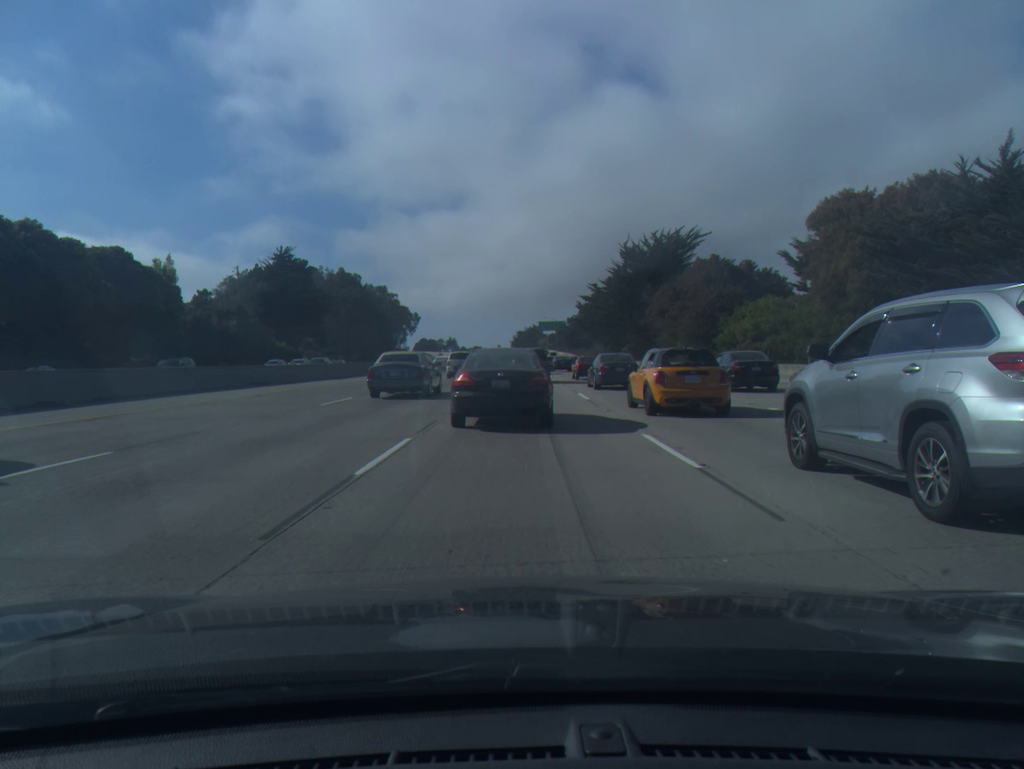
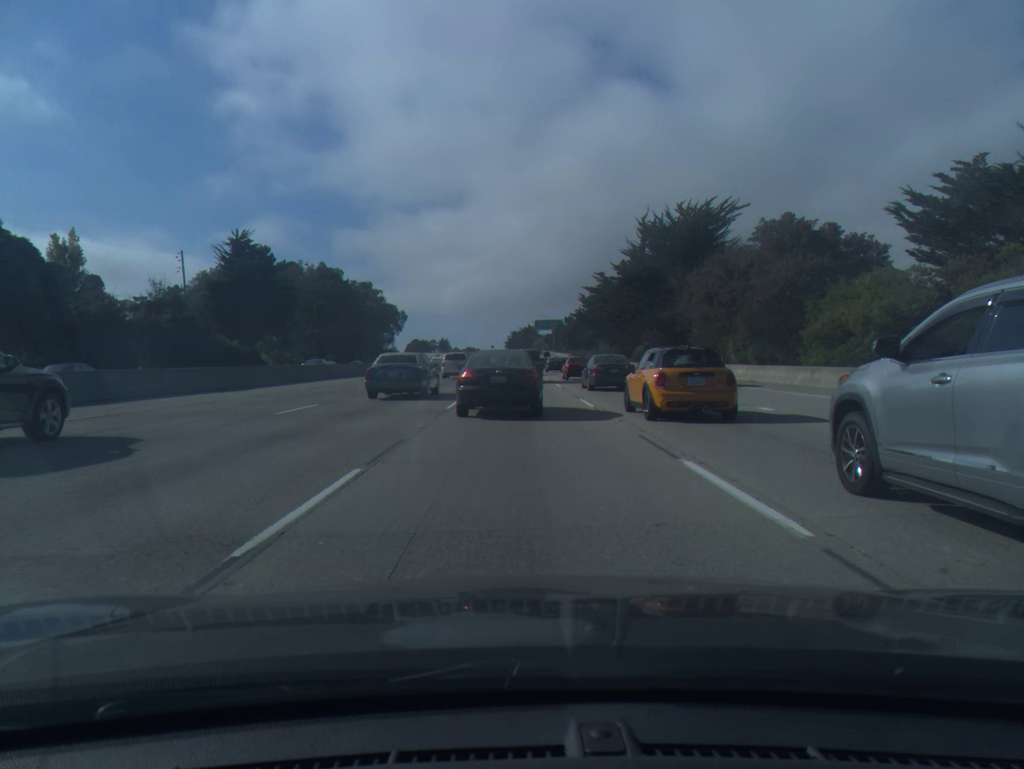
(0.0, +18.0) m; 0°
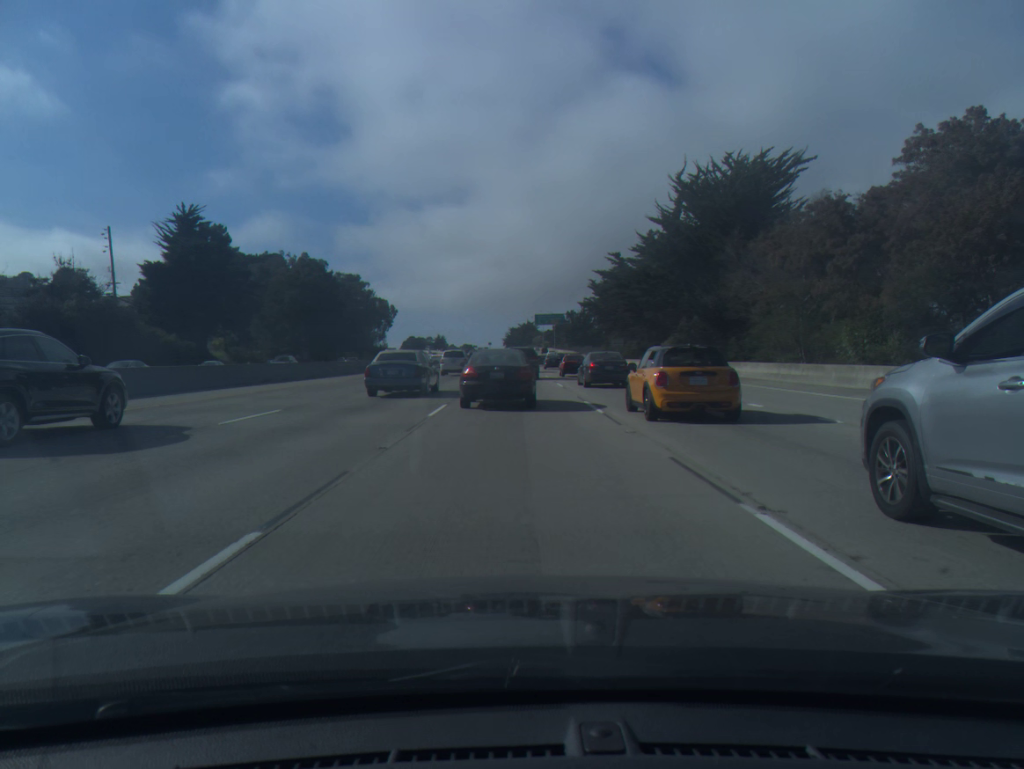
(0.0, +17.6) m; 0°
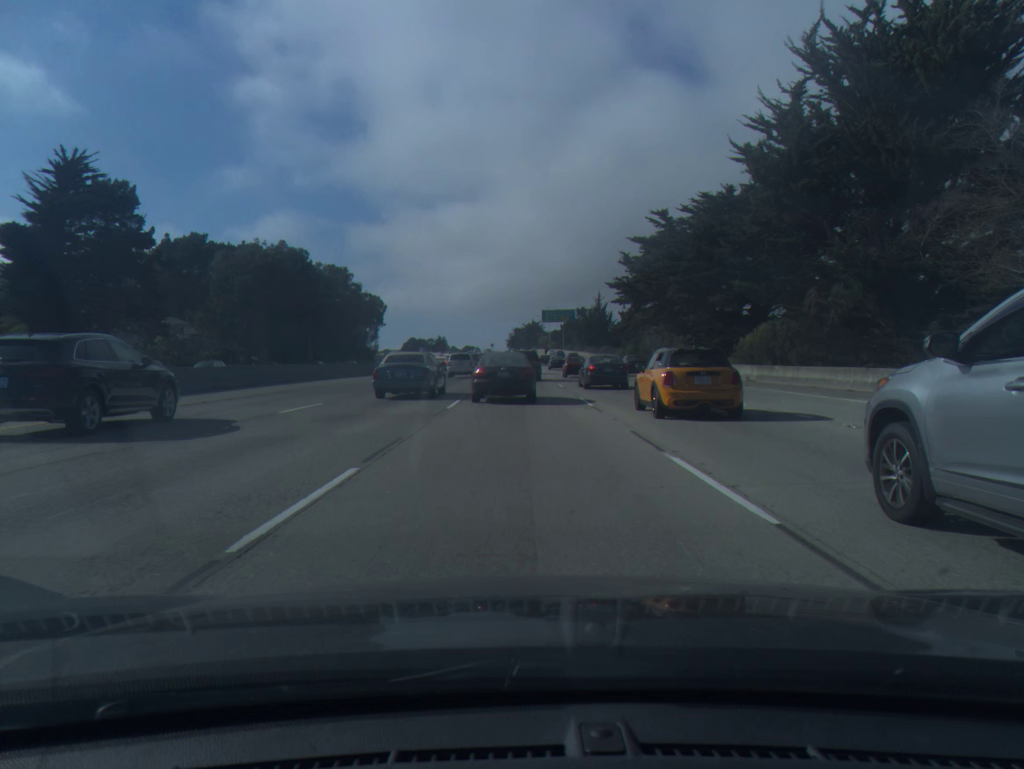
(0.0, +25.8) m; 0°
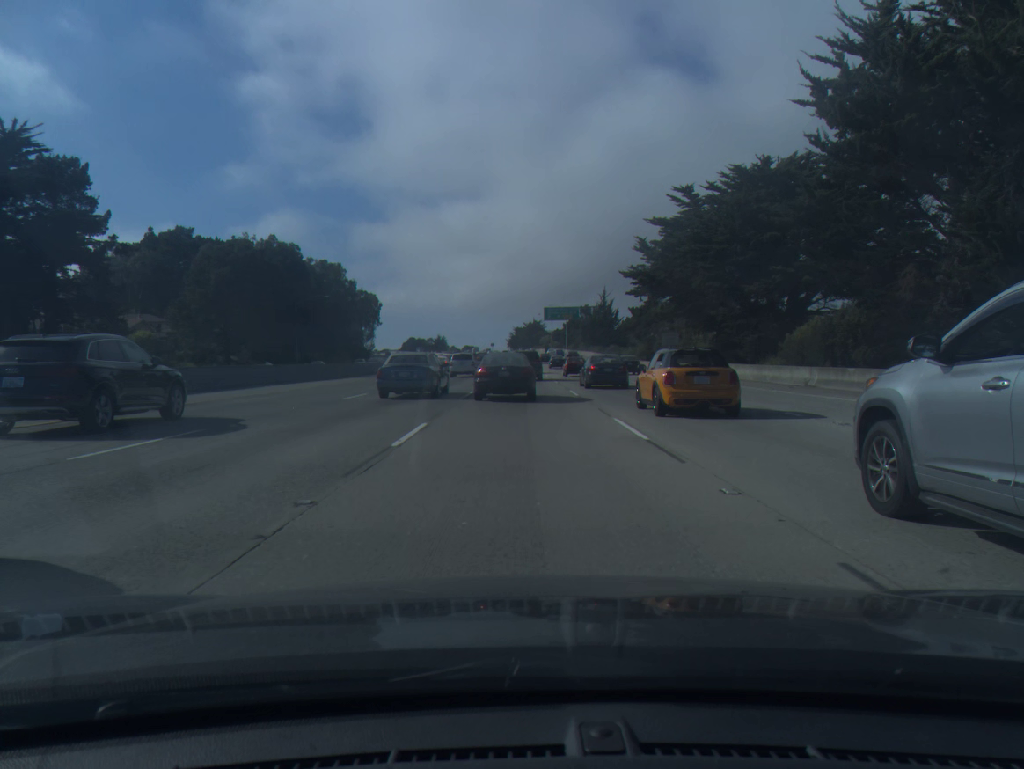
(0.0, +8.5) m; 0°
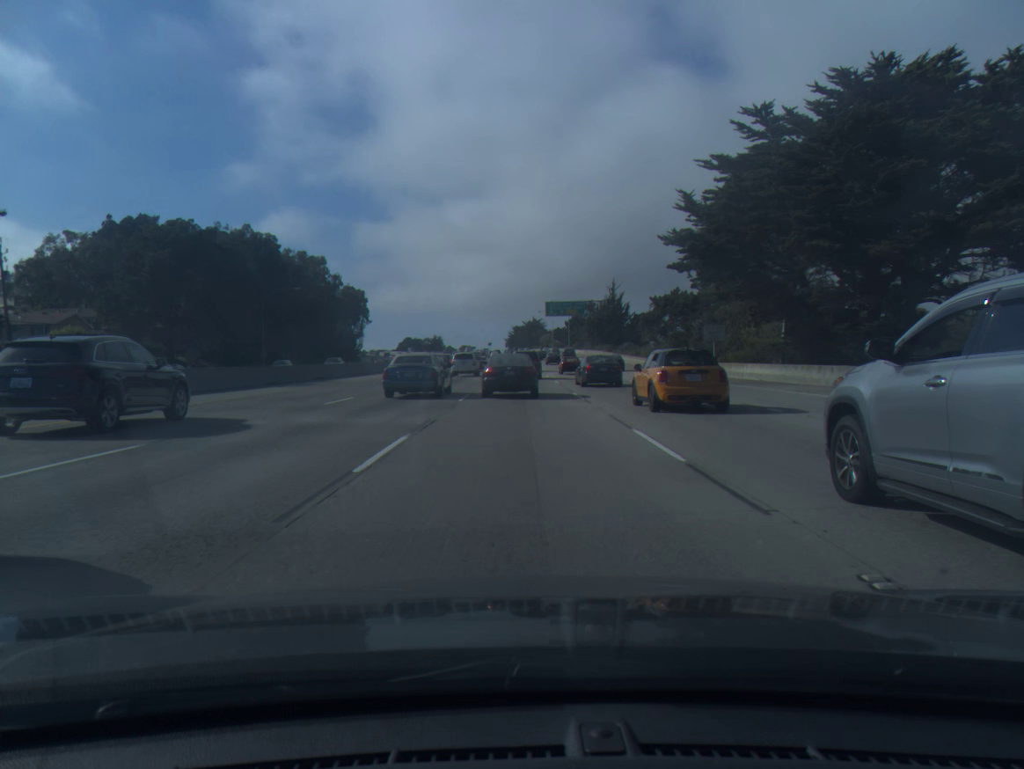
(0.0, +17.0) m; 0°
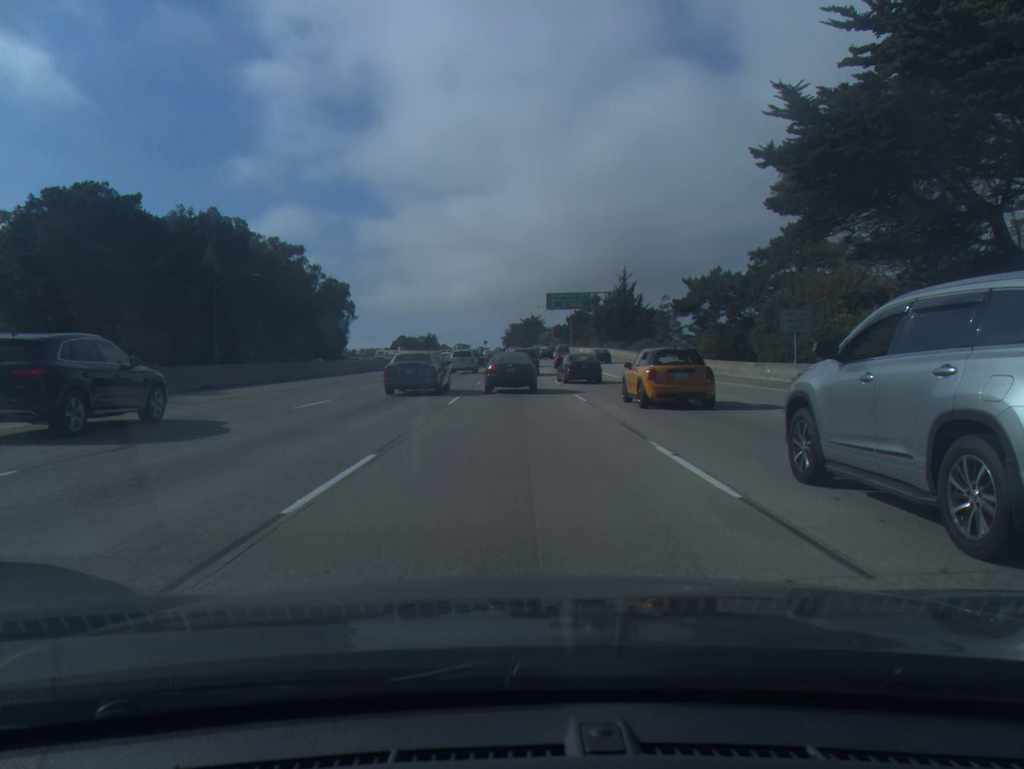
(0.0, +17.0) m; 0°
